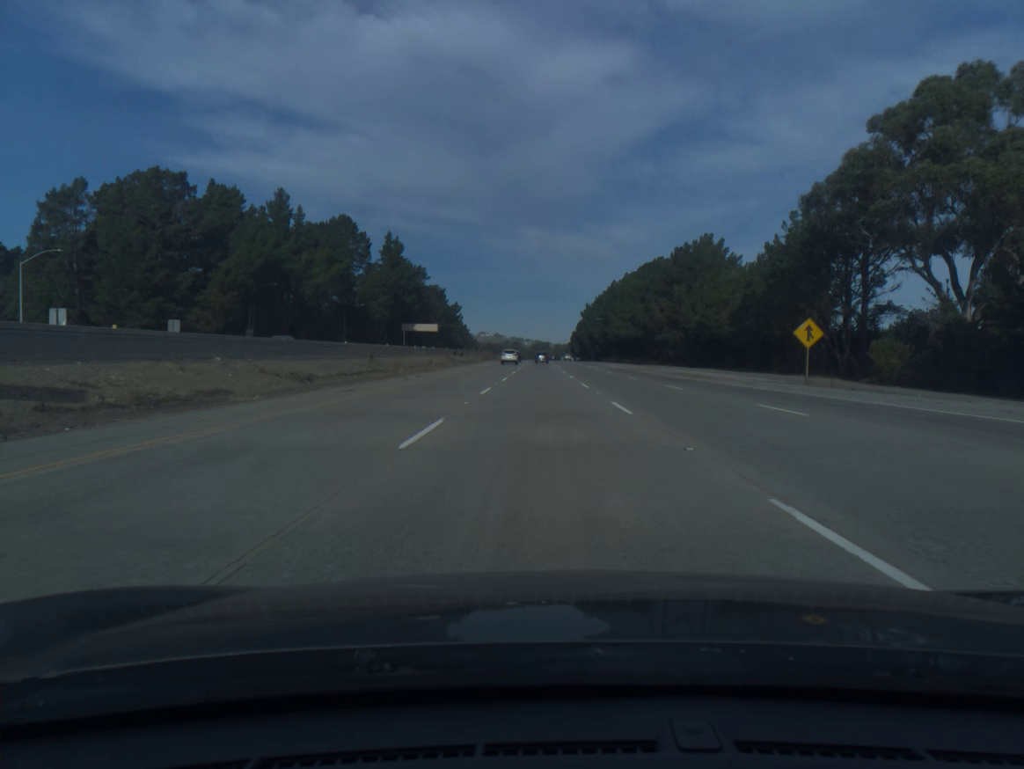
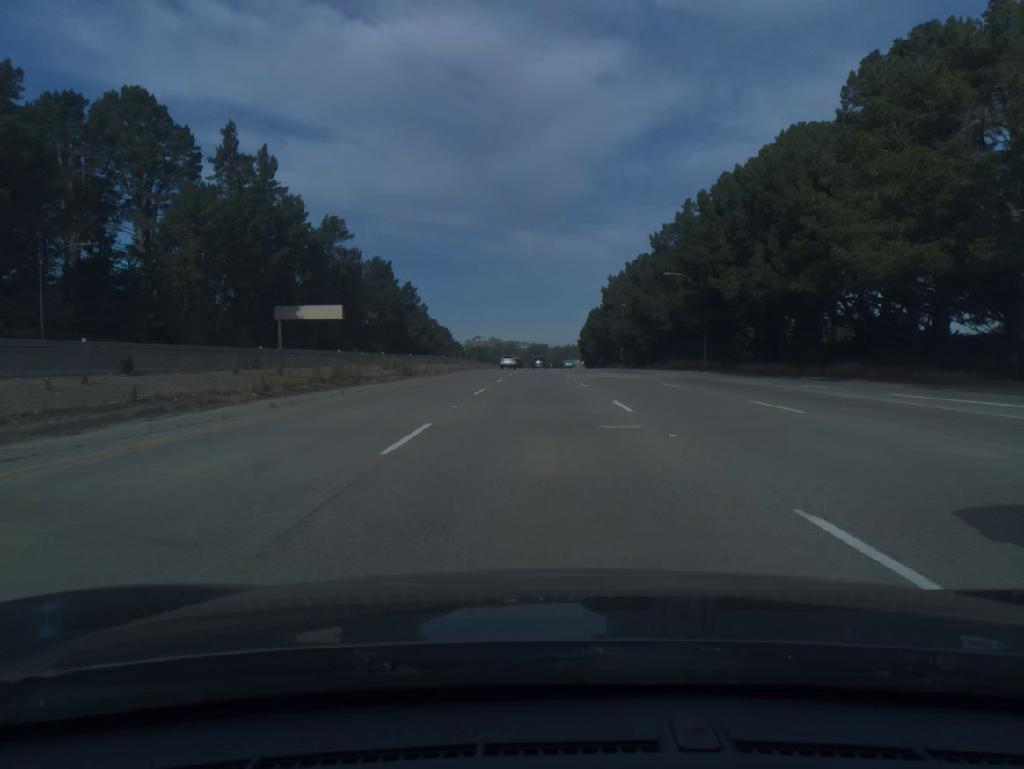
(-0.3, +102.6) m; 0°
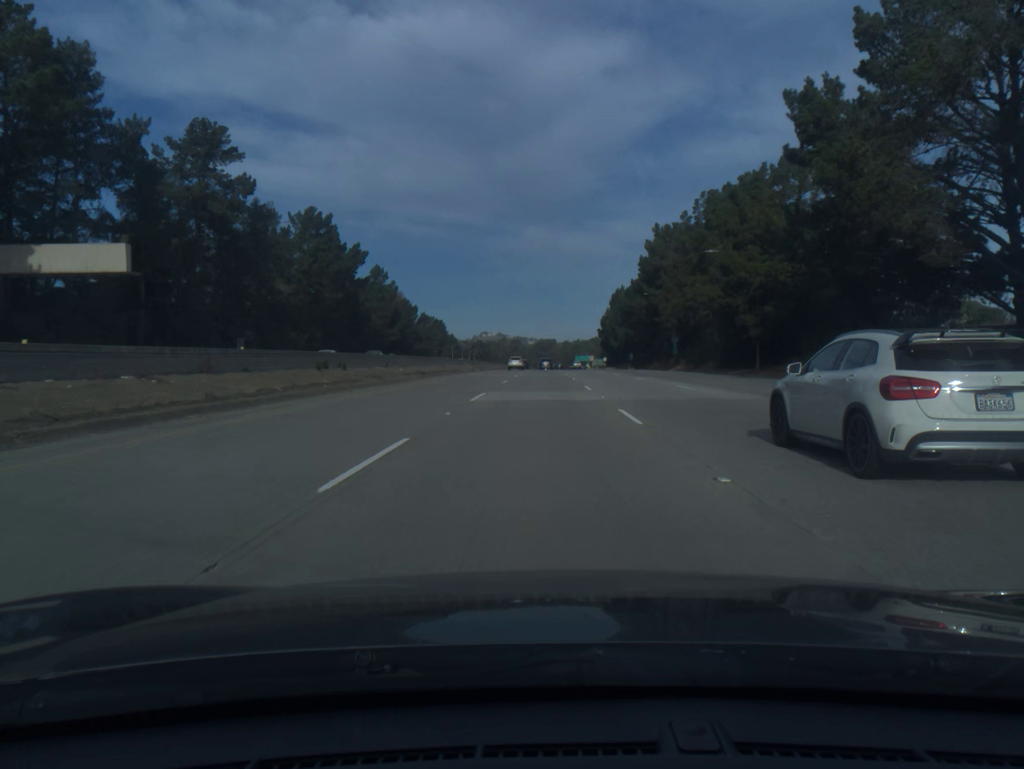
(-0.2, +61.5) m; 0°
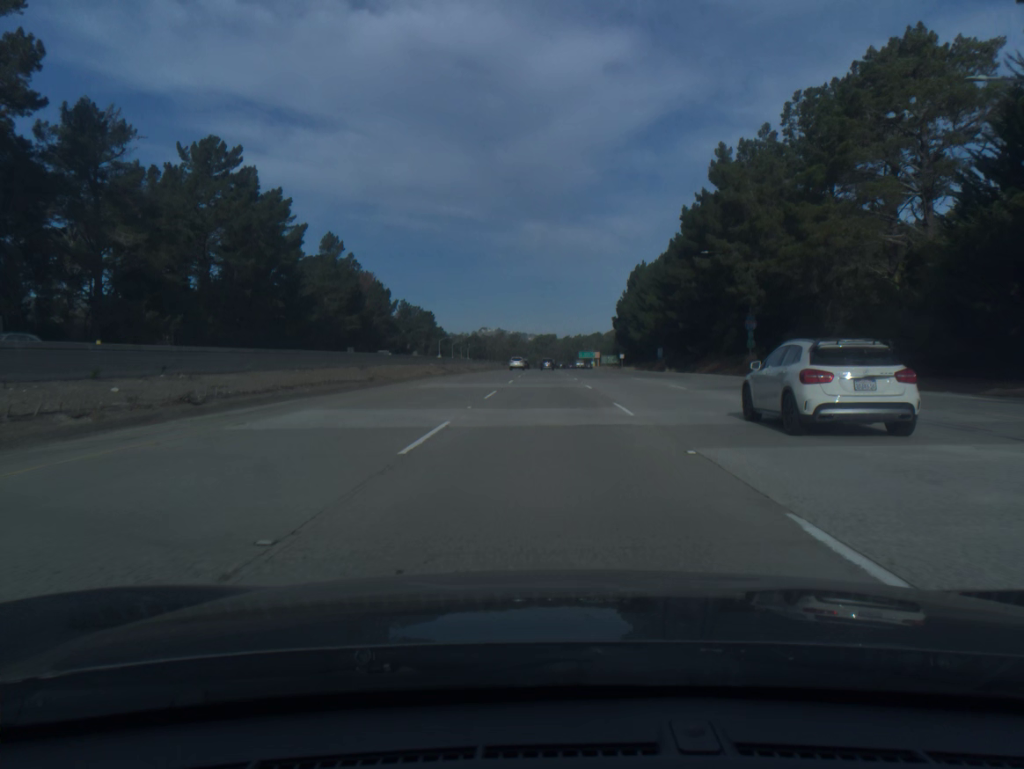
(-0.1, +41.0) m; 0°
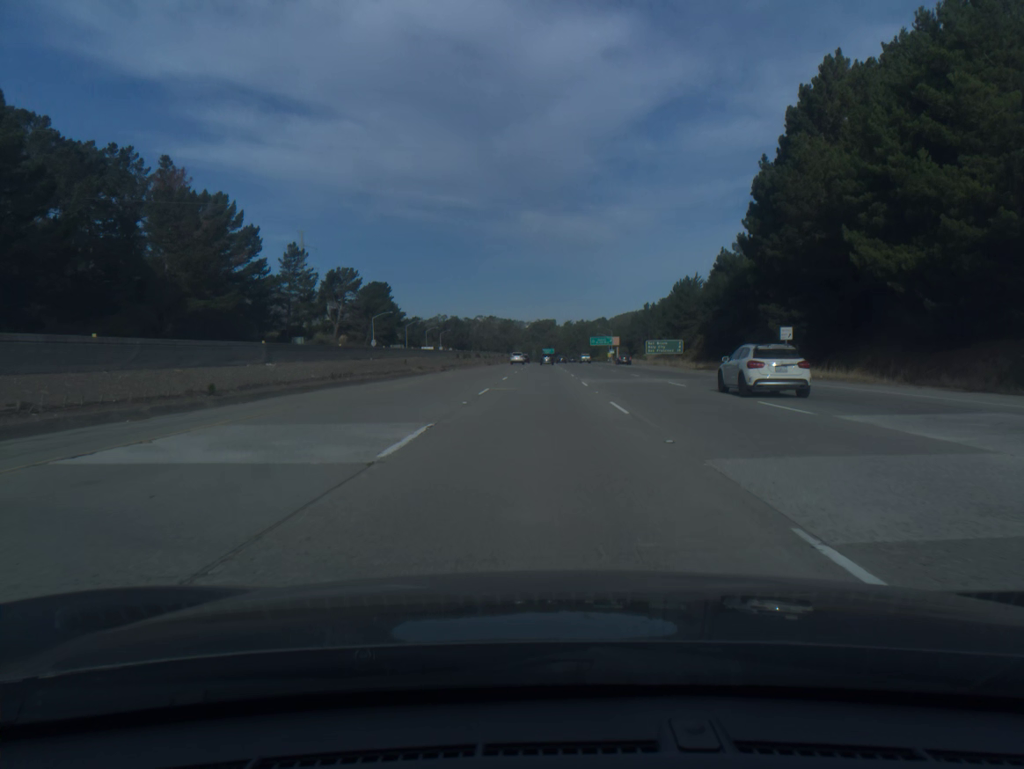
(+0.5, +102.9) m; 0°
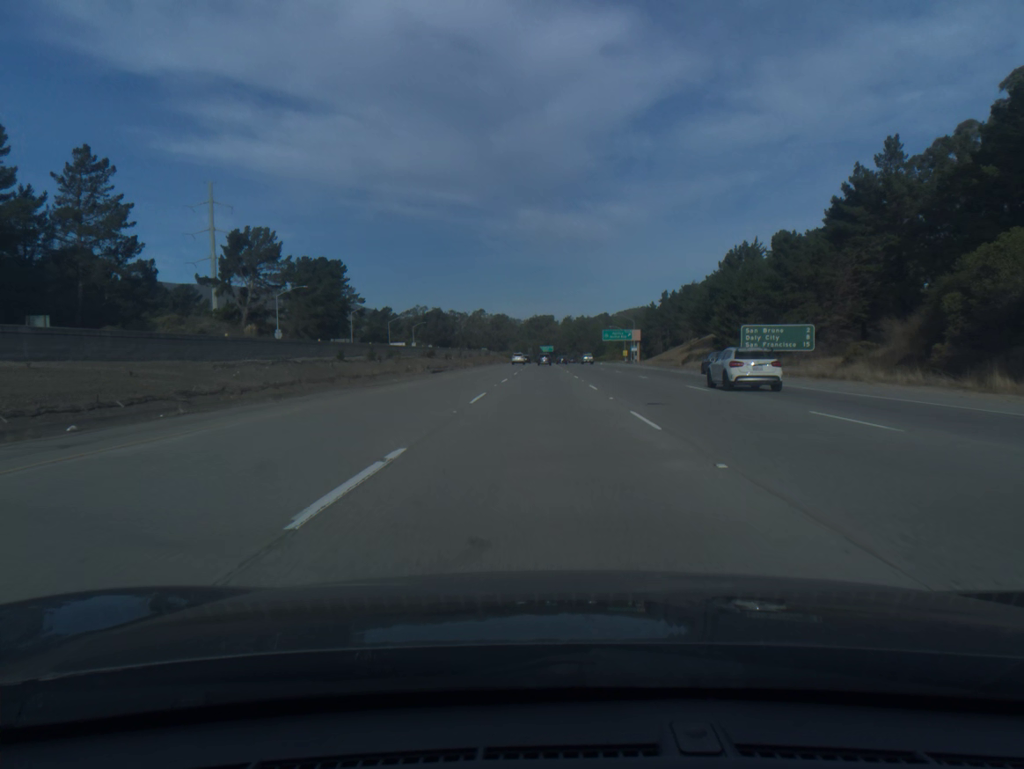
(0.0, +61.9) m; 0°
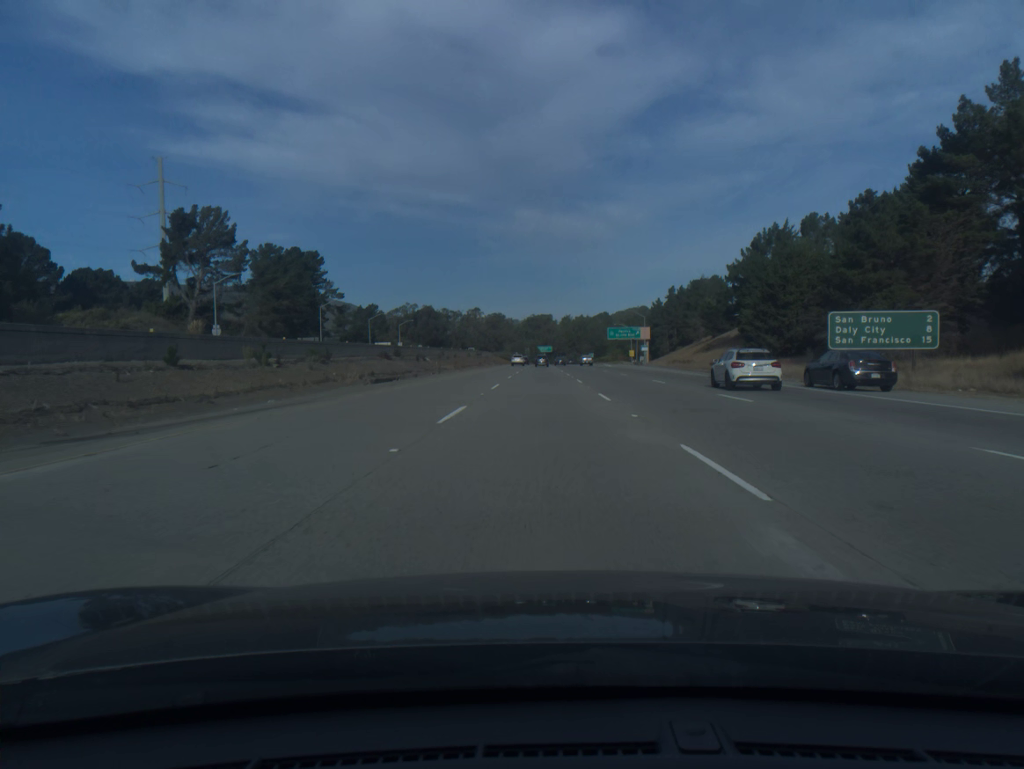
(0.0, +20.6) m; 0°
